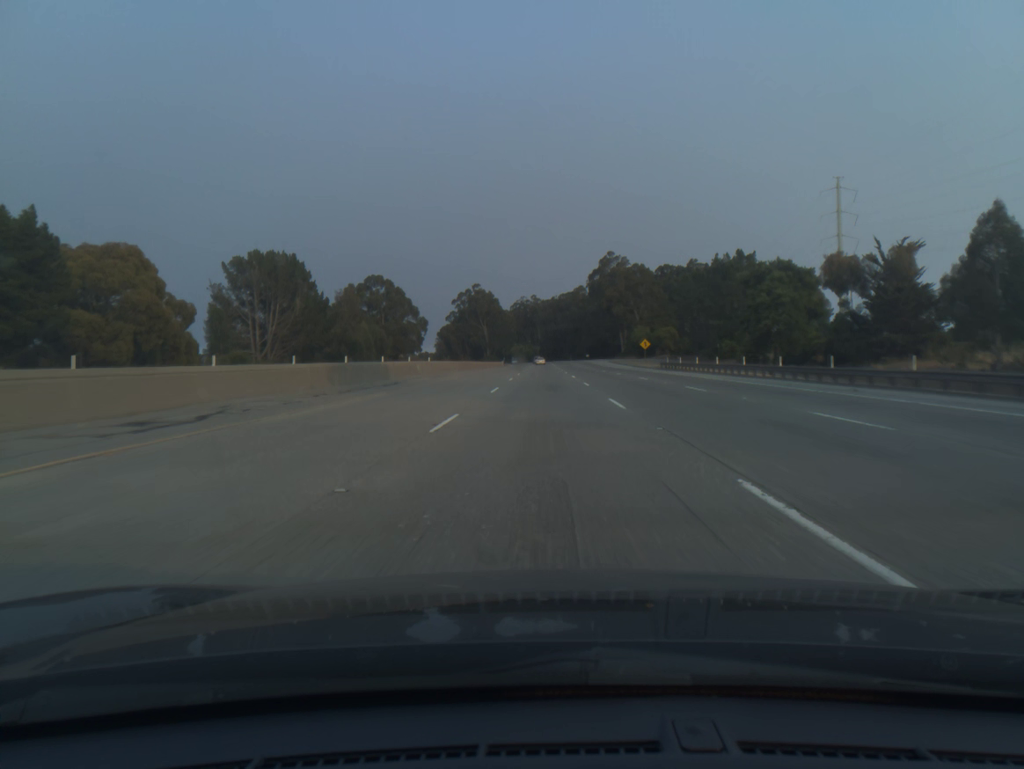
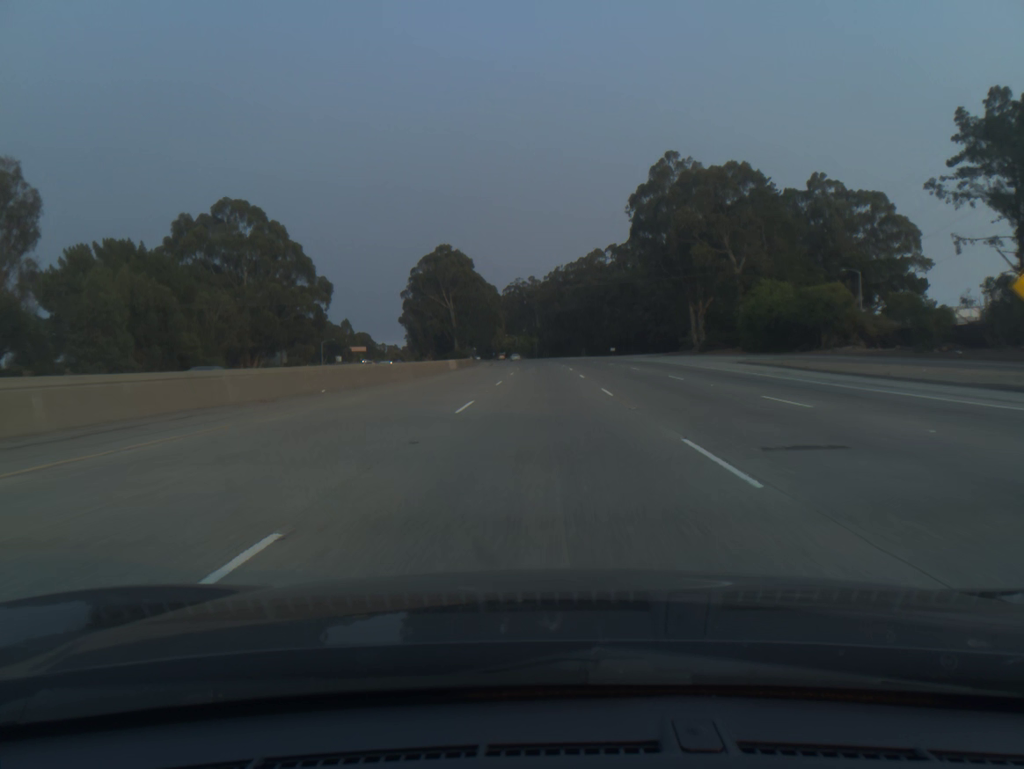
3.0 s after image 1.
(-0.1, +98.4) m; 0°
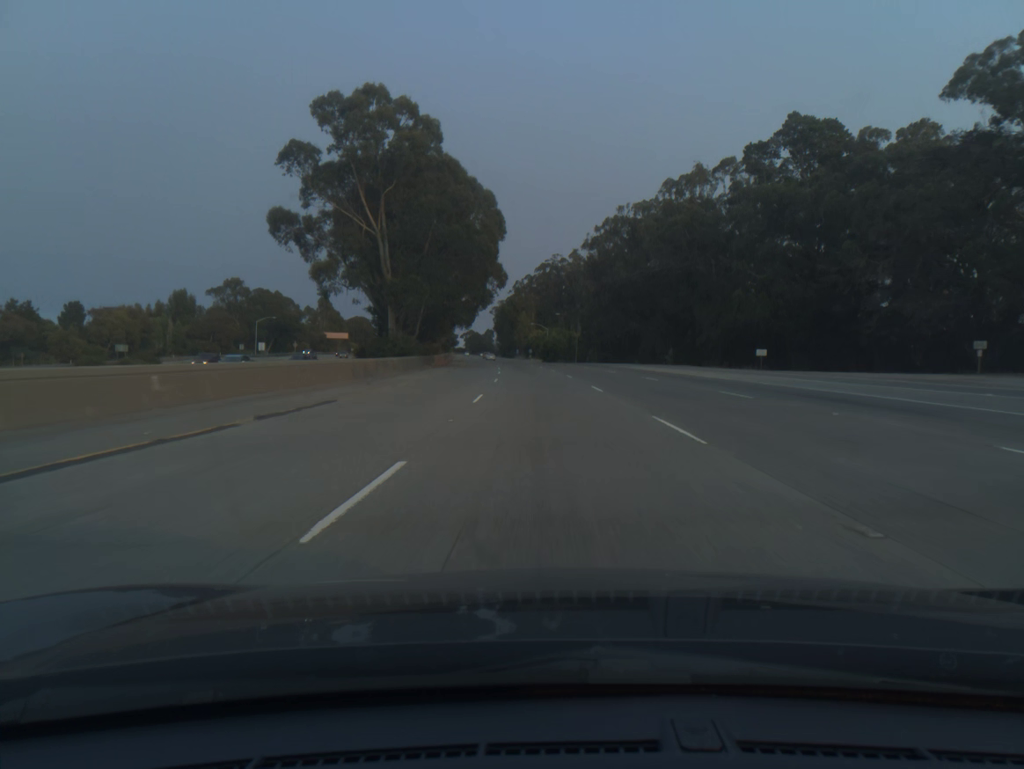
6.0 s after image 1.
(-1.3, +98.4) m; -3°
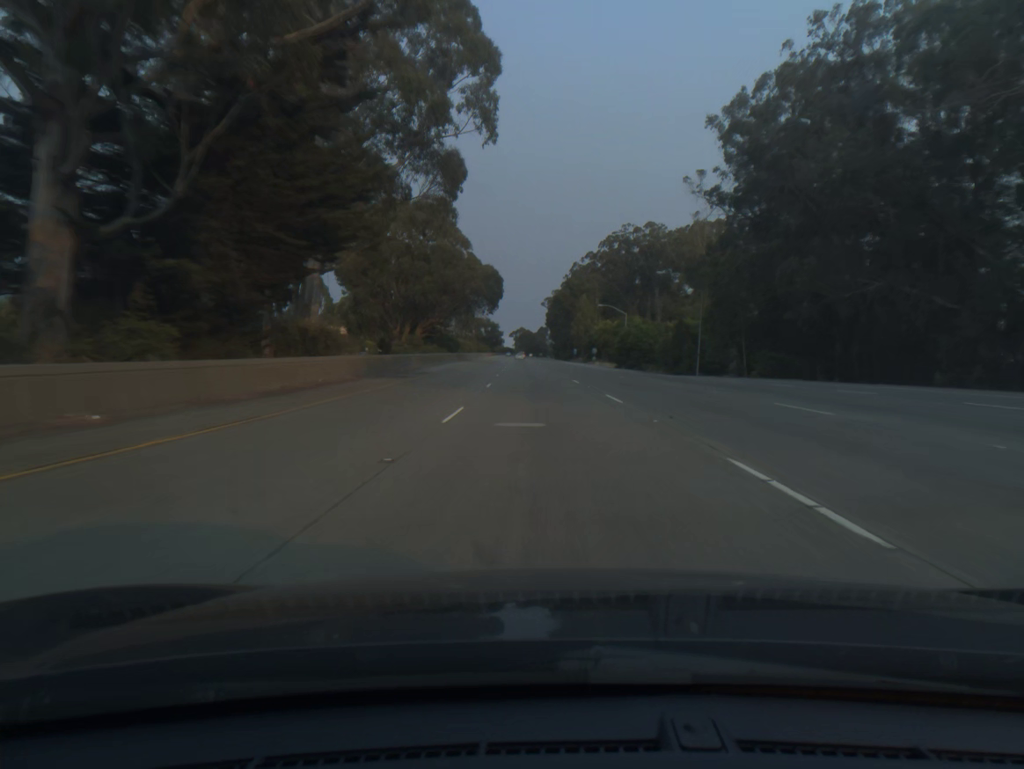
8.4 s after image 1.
(-2.7, +78.5) m; -4°
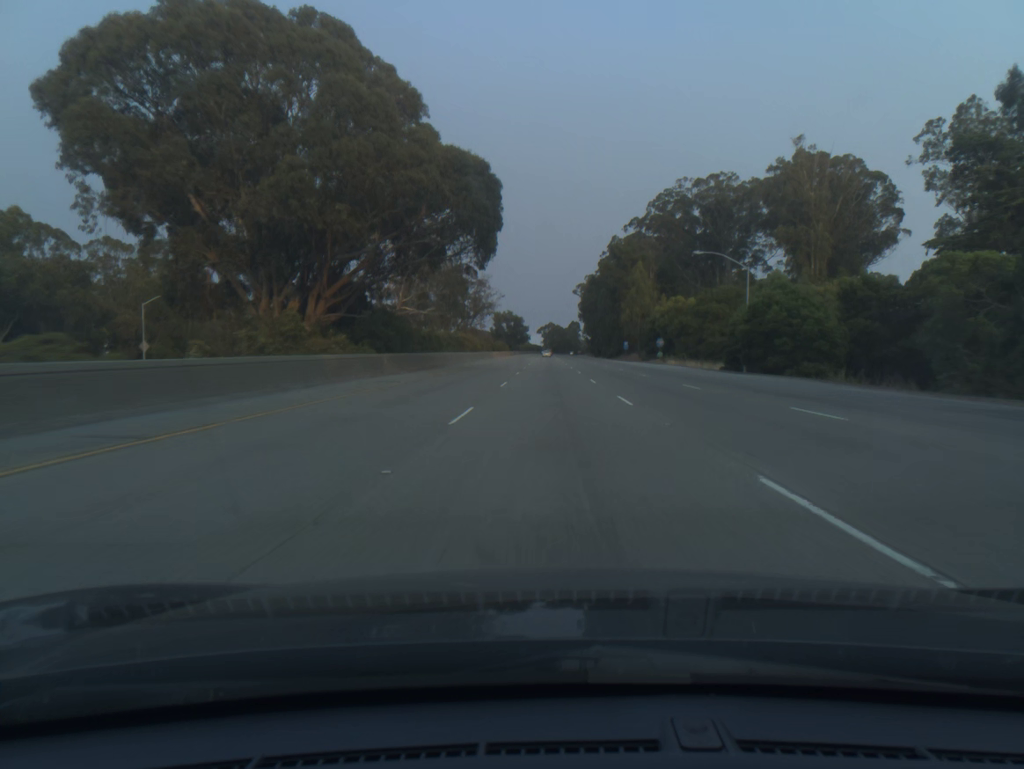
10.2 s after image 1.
(-1.4, +59.0) m; -2°
